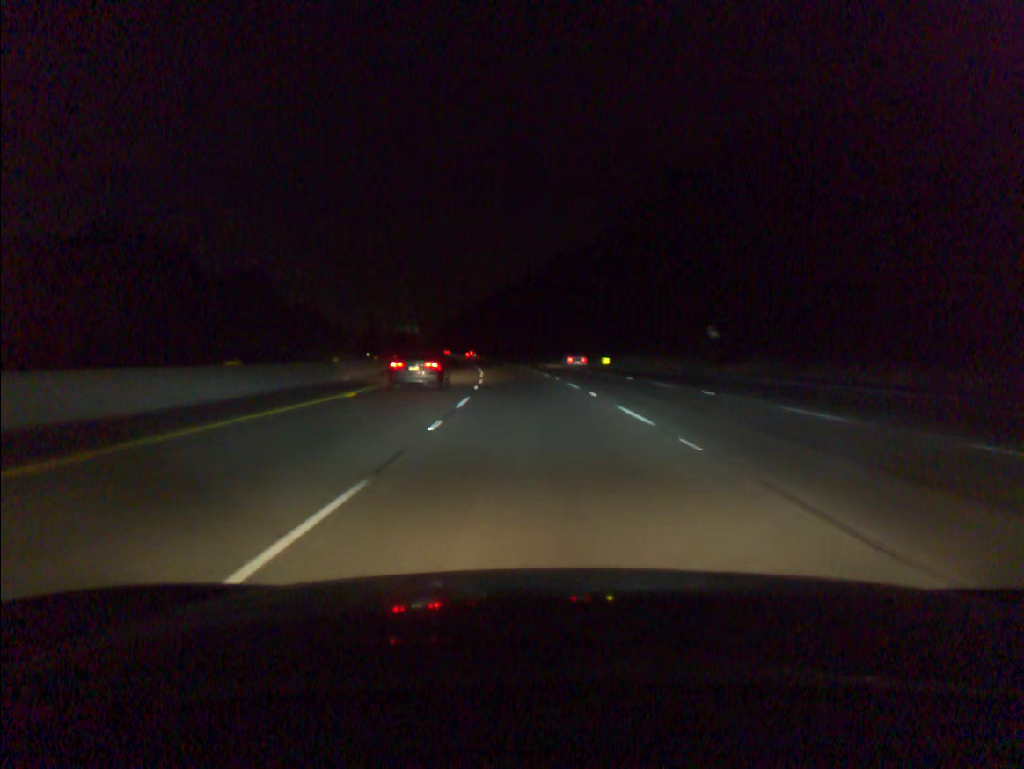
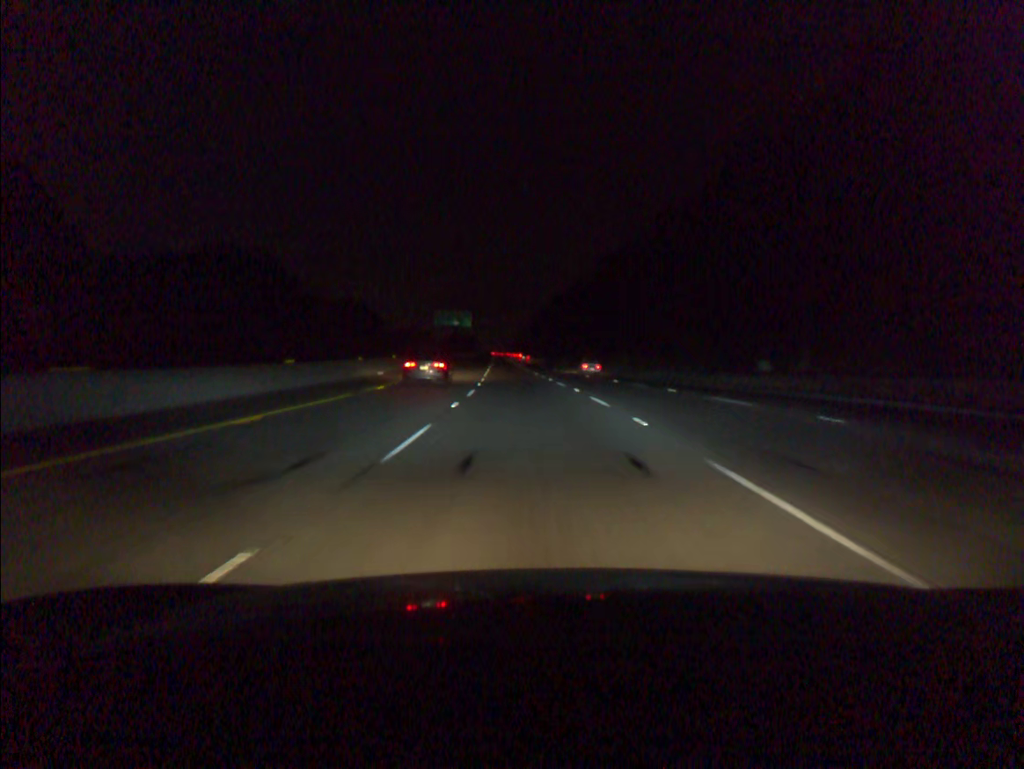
(-3.6, +66.9) m; -6°
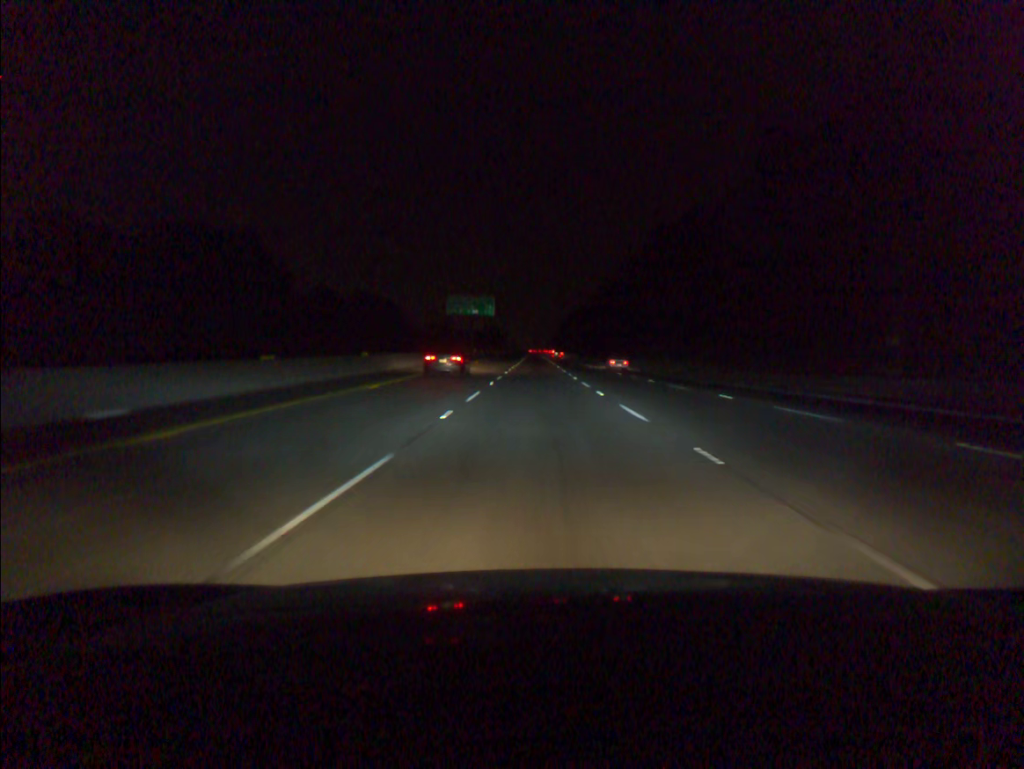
(-0.9, +33.6) m; -3°
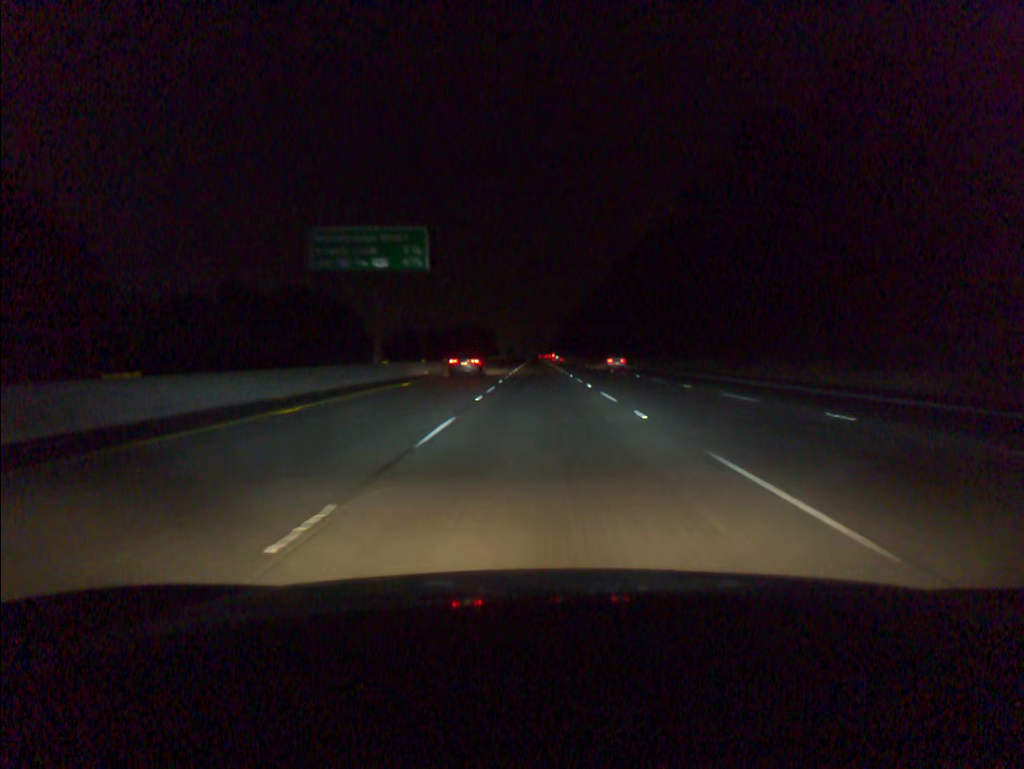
(-0.6, +67.3) m; 0°
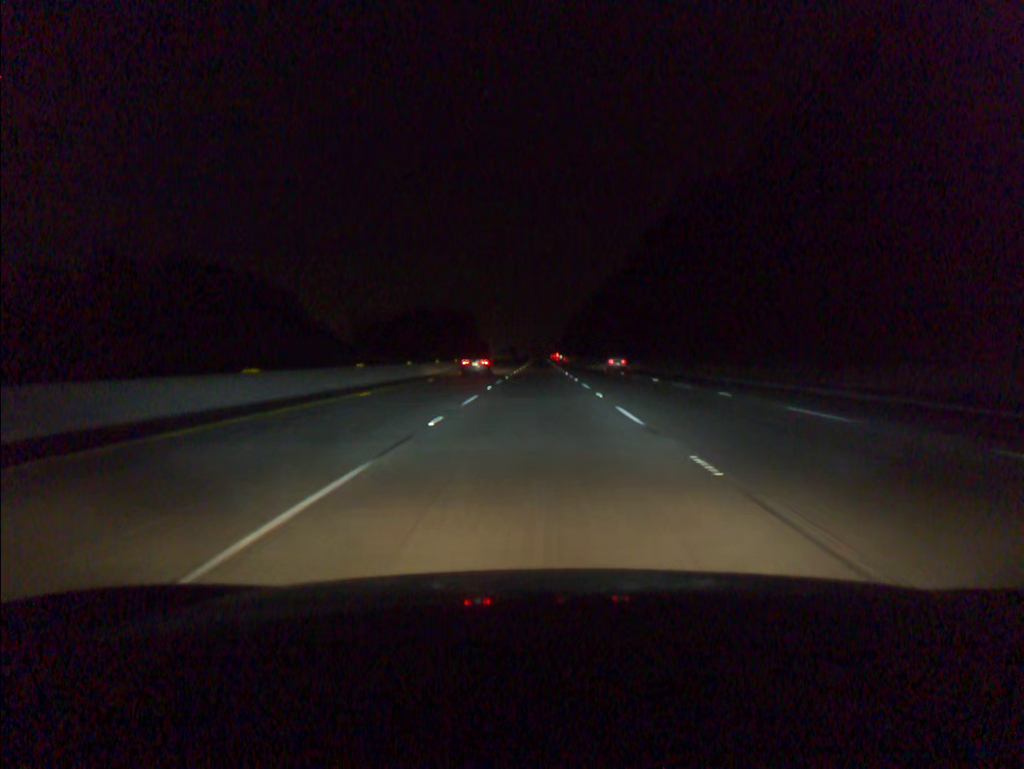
(0.0, +50.3) m; 0°
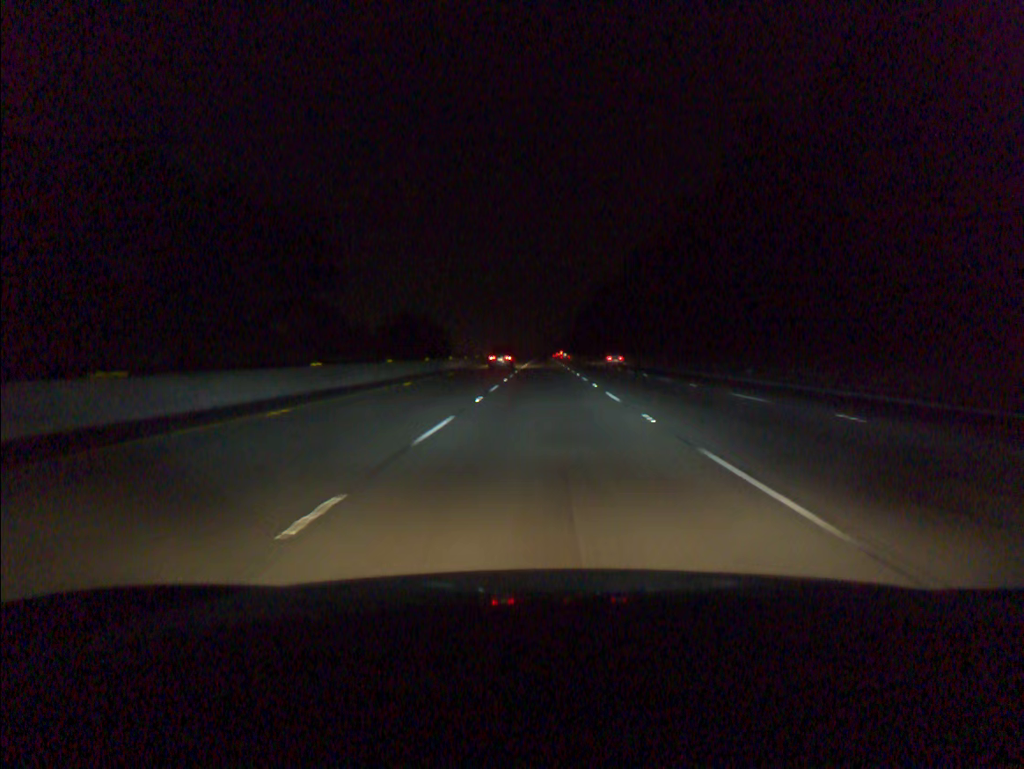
(-0.3, +66.9) m; 0°
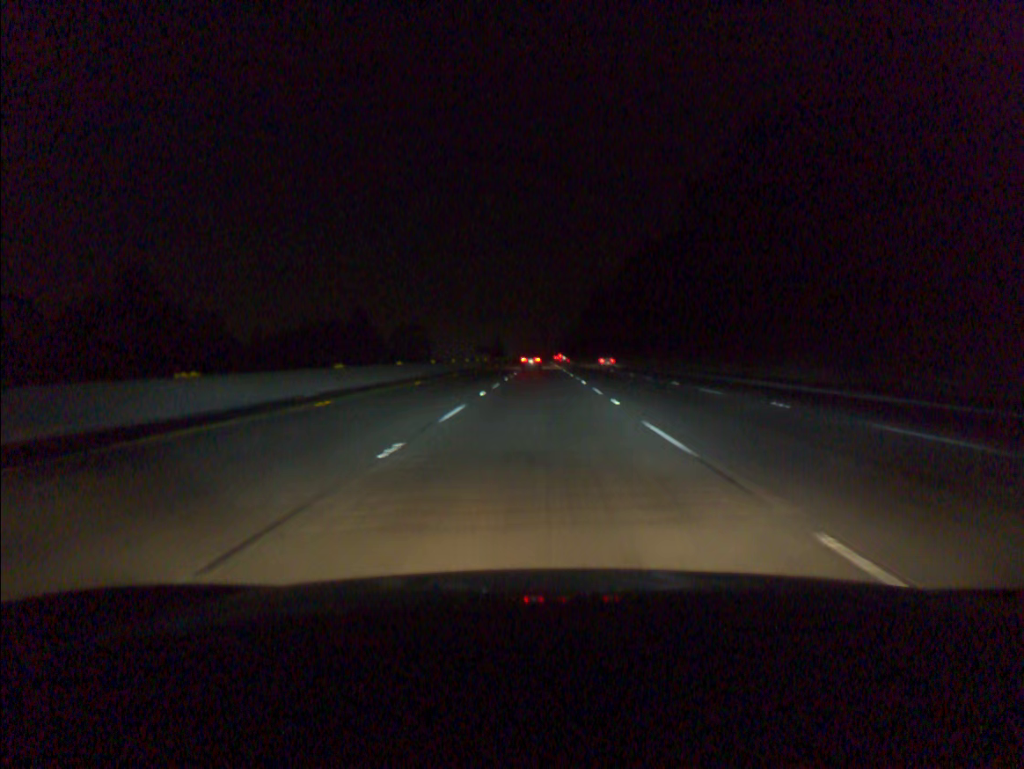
(+0.3, +83.7) m; 0°
